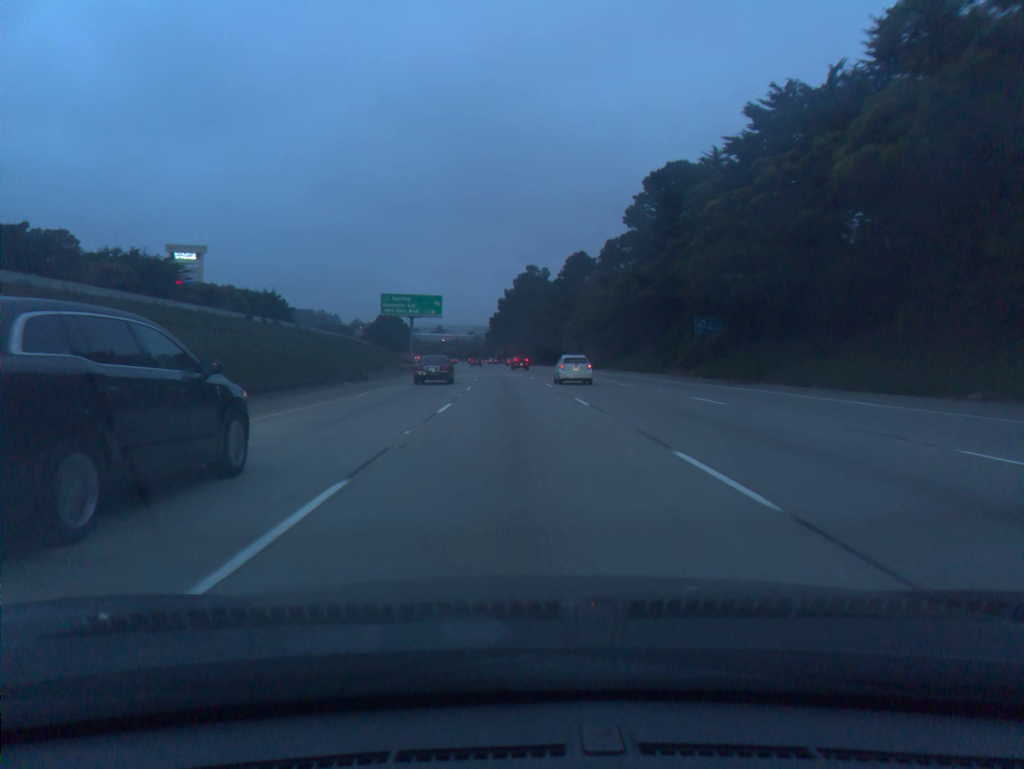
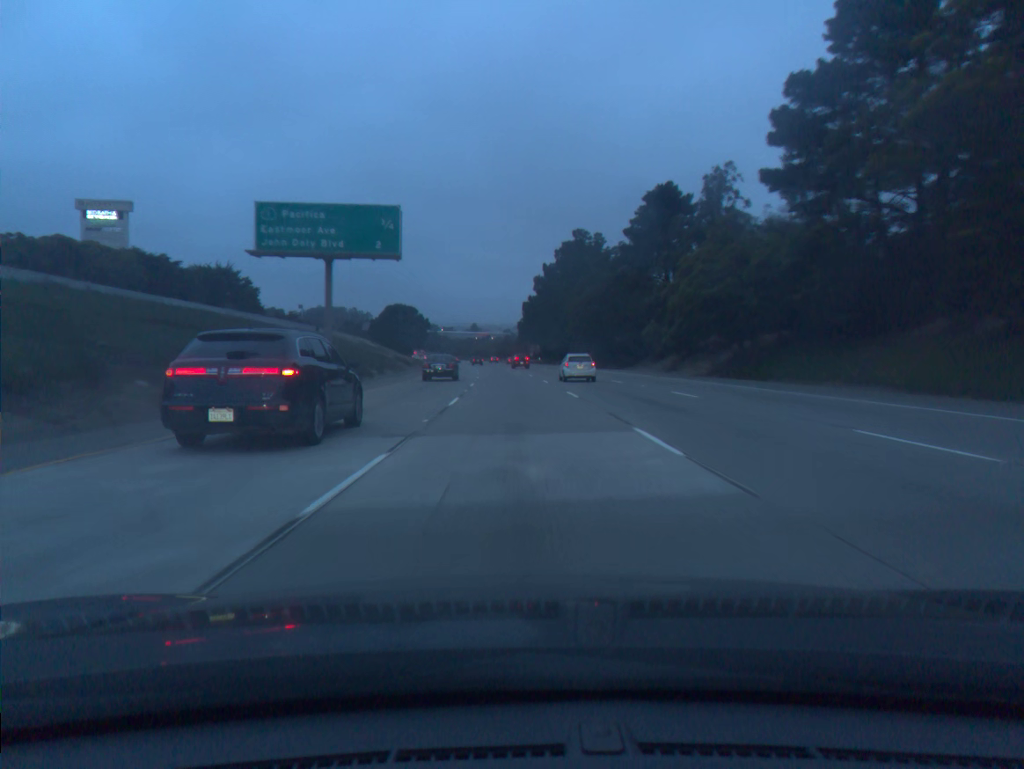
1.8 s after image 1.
(-1.2, +55.1) m; -3°
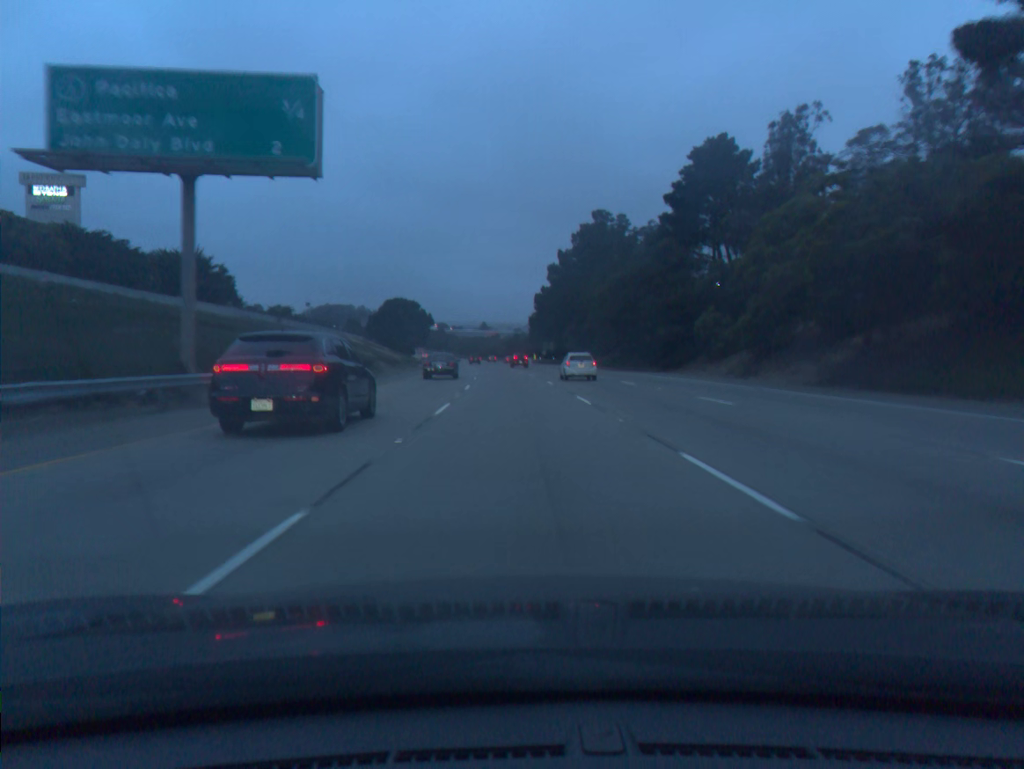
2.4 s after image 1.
(-0.1, +18.4) m; -1°
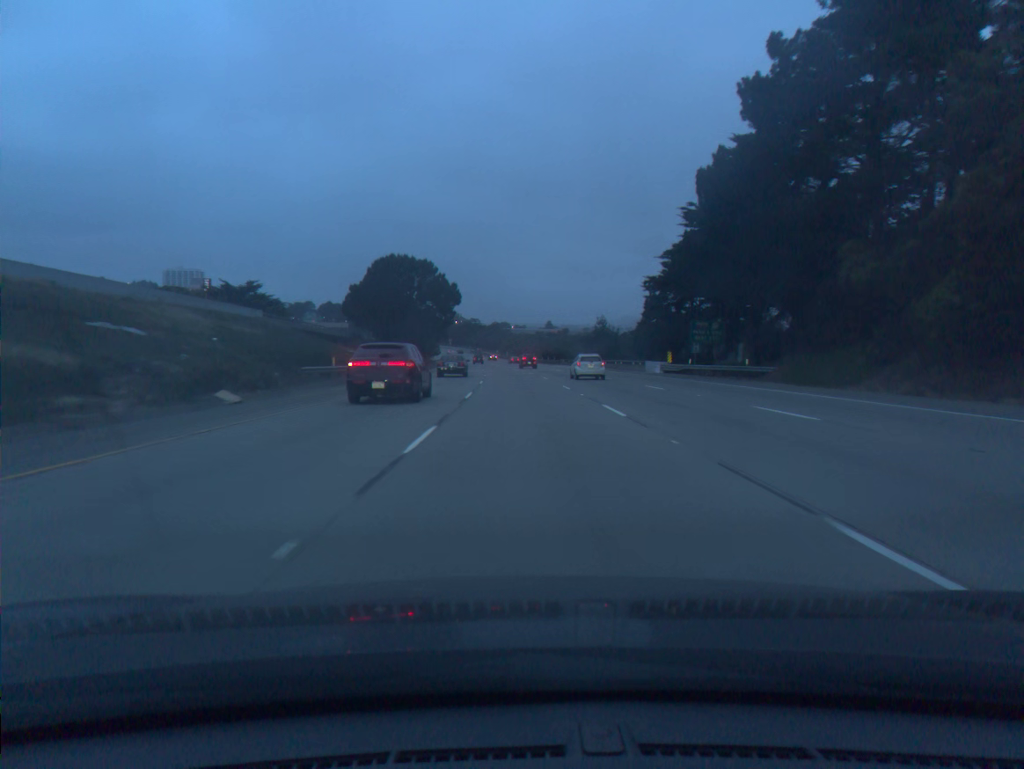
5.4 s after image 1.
(-3.5, +91.5) m; -5°
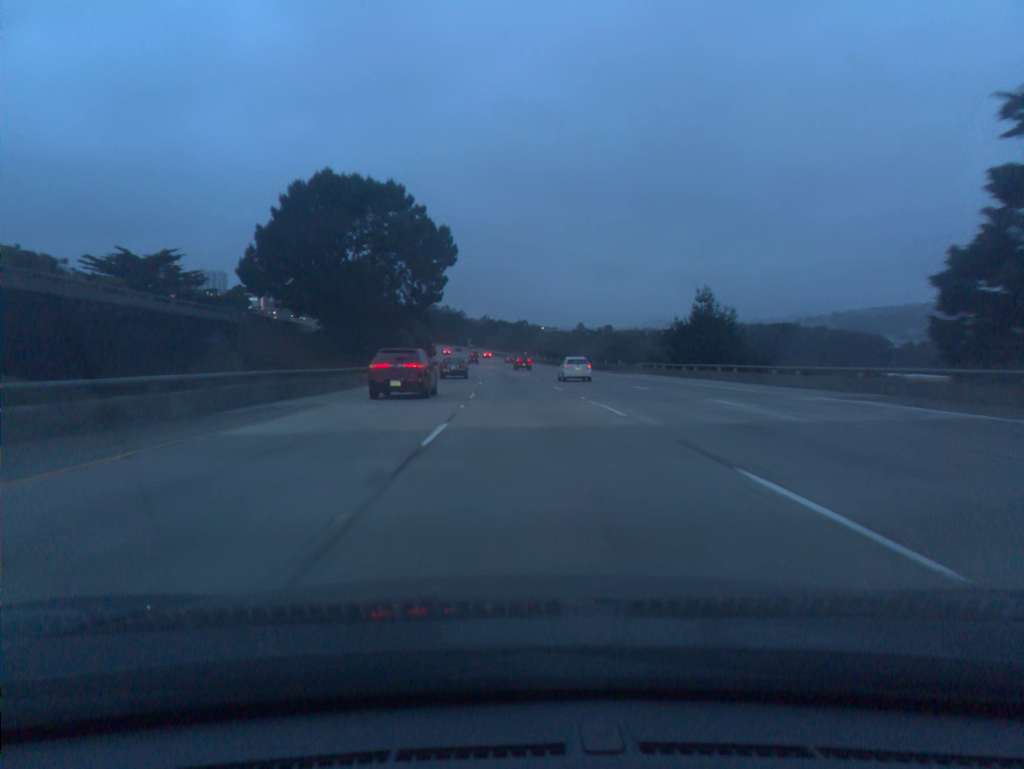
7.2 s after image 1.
(-1.0, +55.6) m; -2°
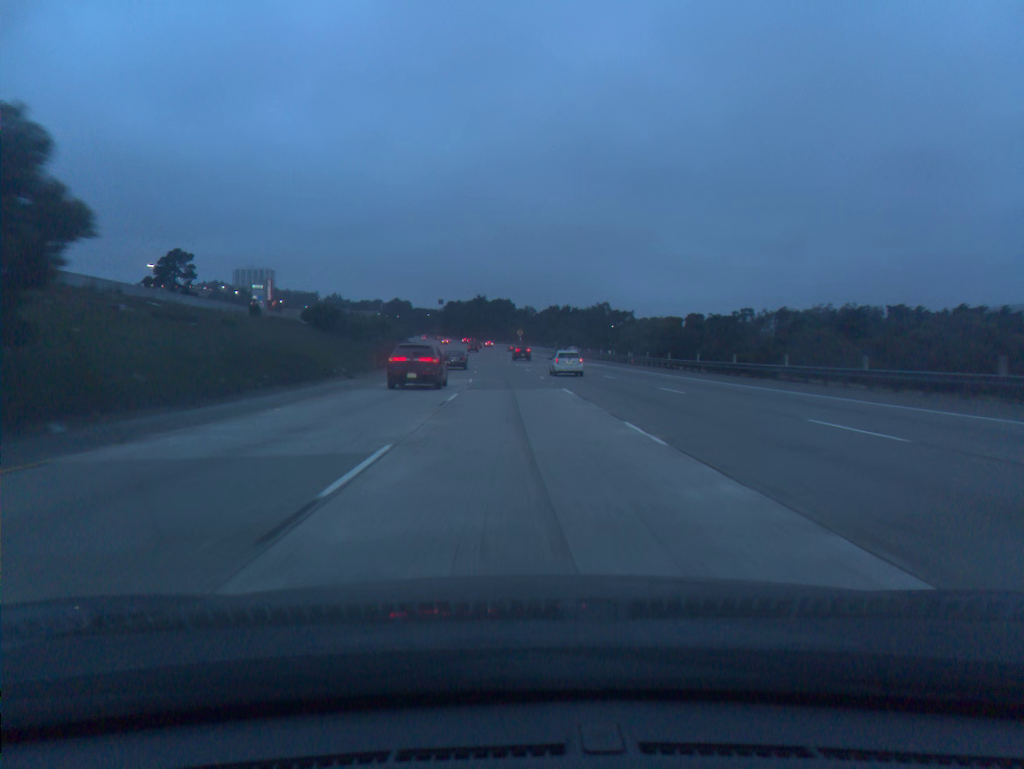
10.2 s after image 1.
(-3.5, +96.8) m; -4°
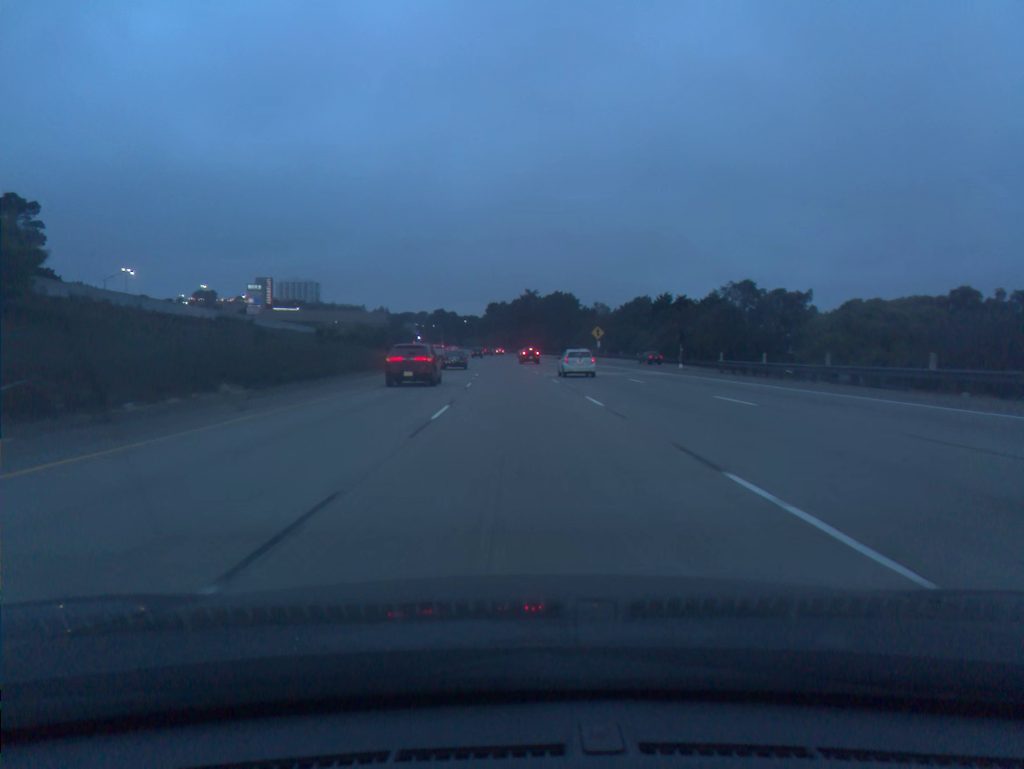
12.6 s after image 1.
(-2.7, +79.4) m; -4°
